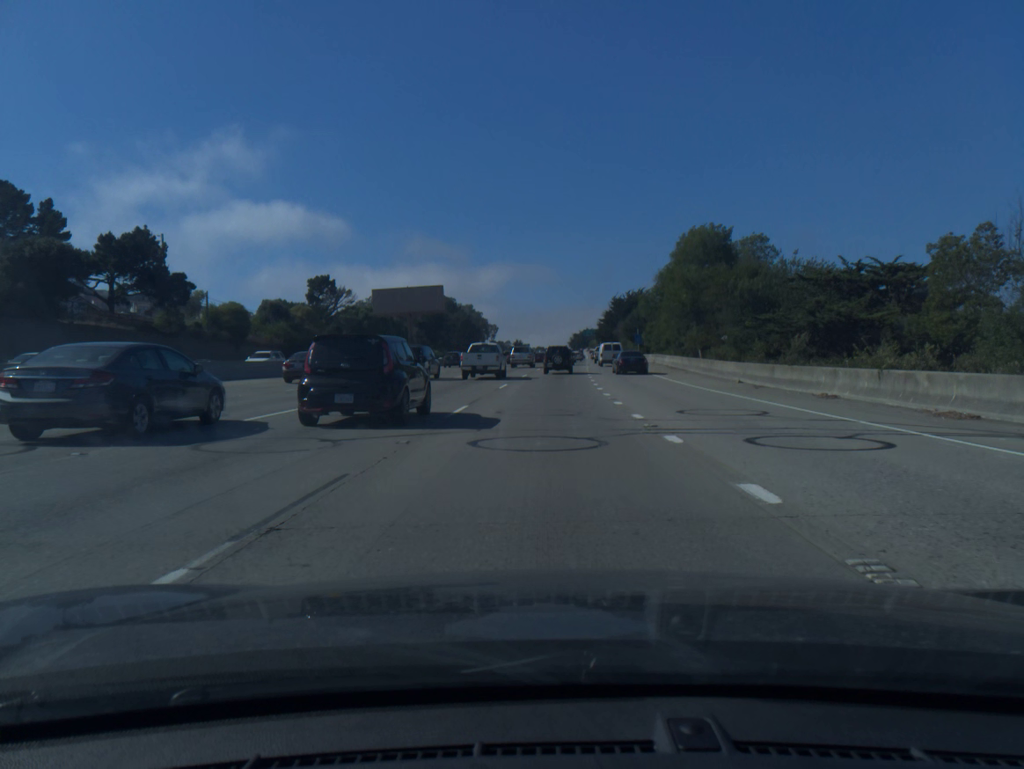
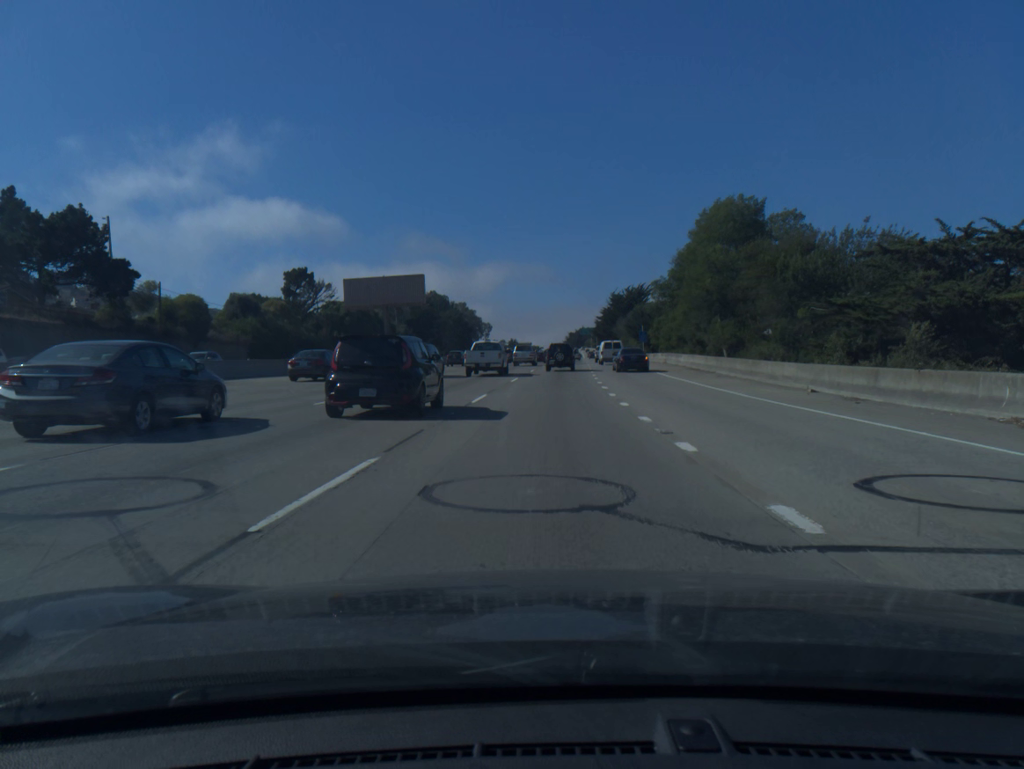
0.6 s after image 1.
(0.0, +10.1) m; 0°
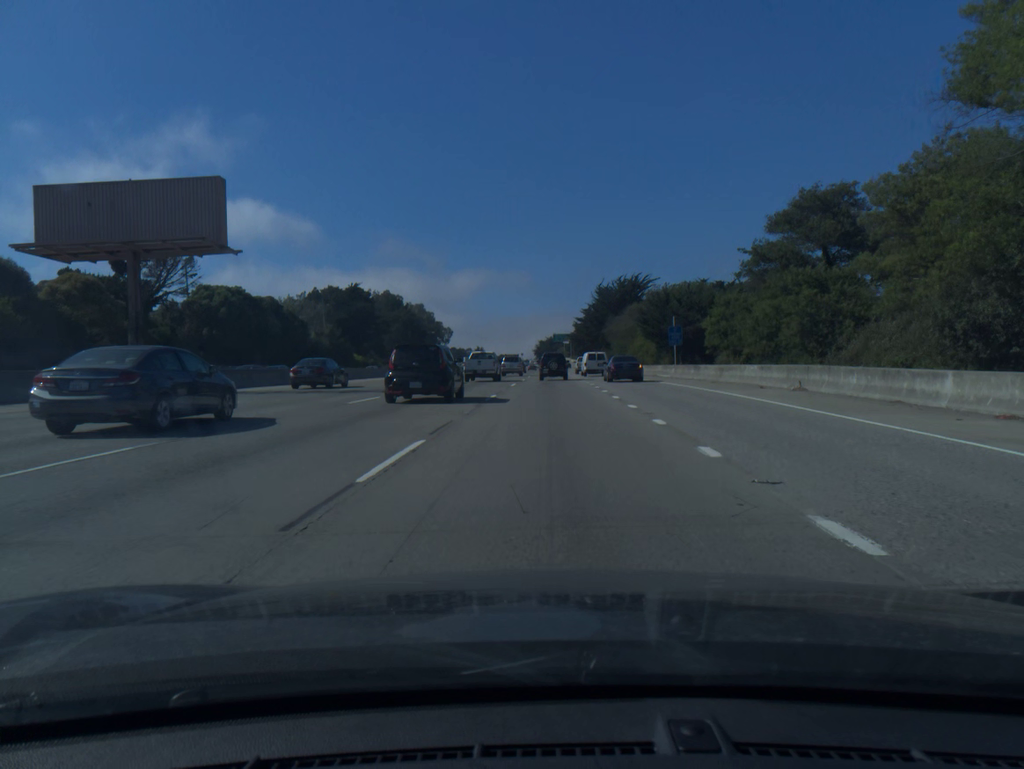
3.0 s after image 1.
(+0.7, +41.5) m; +2°
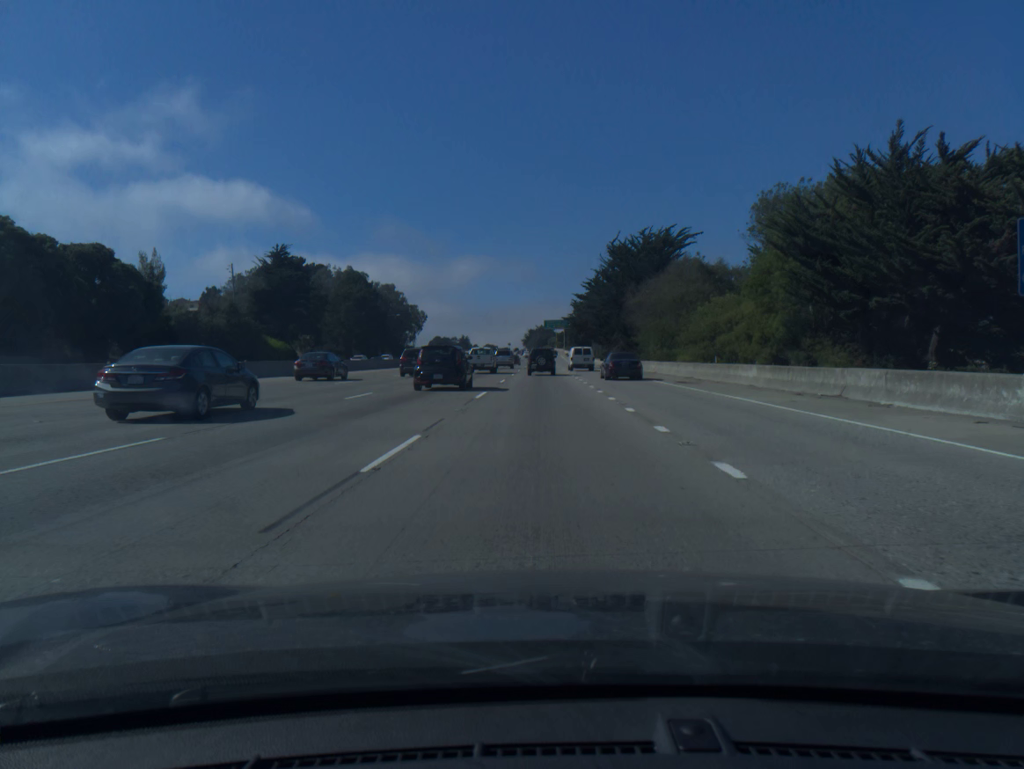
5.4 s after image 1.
(+0.5, +42.8) m; +1°
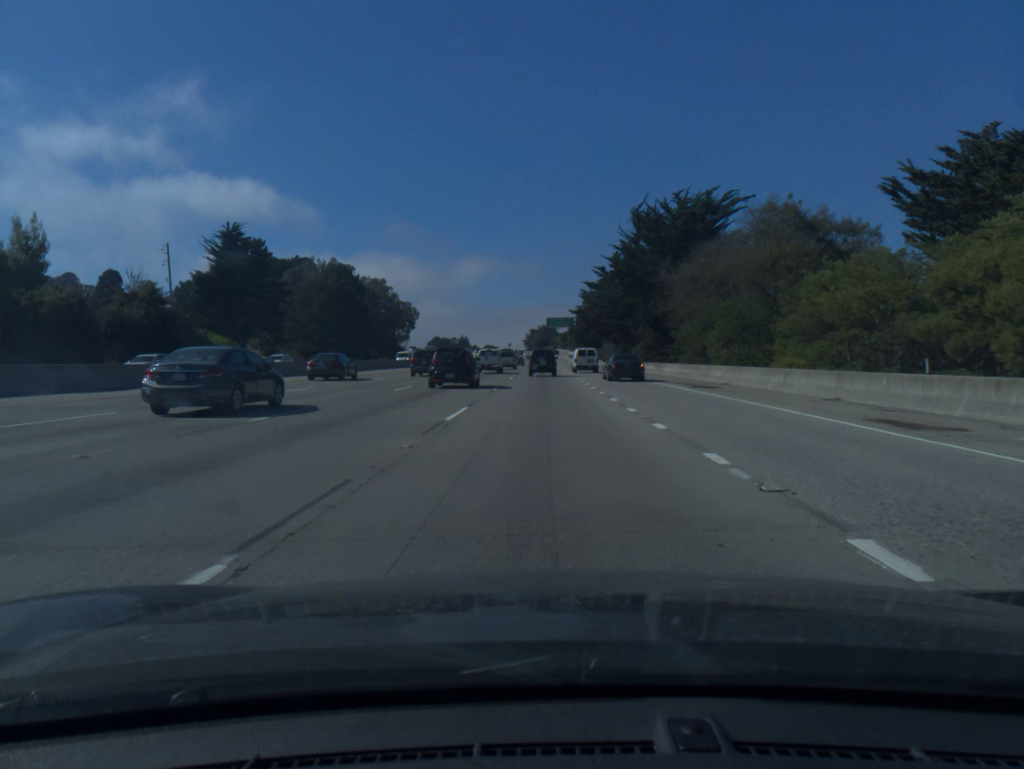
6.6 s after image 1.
(0.0, +22.0) m; 0°
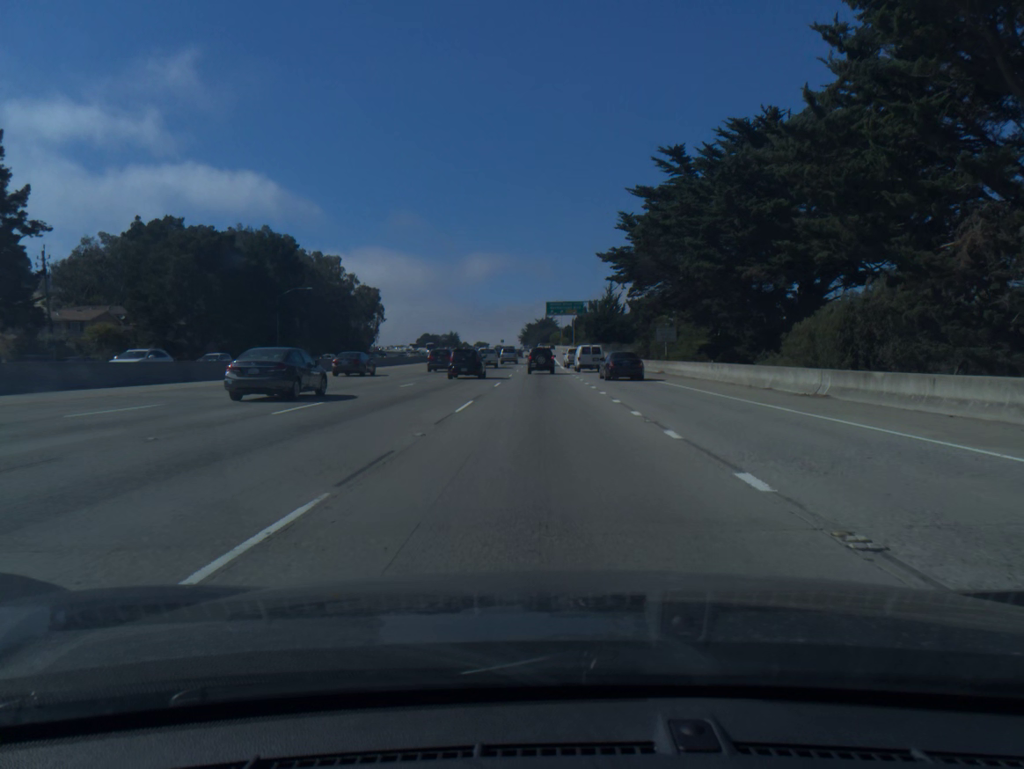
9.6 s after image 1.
(+0.2, +56.5) m; 0°
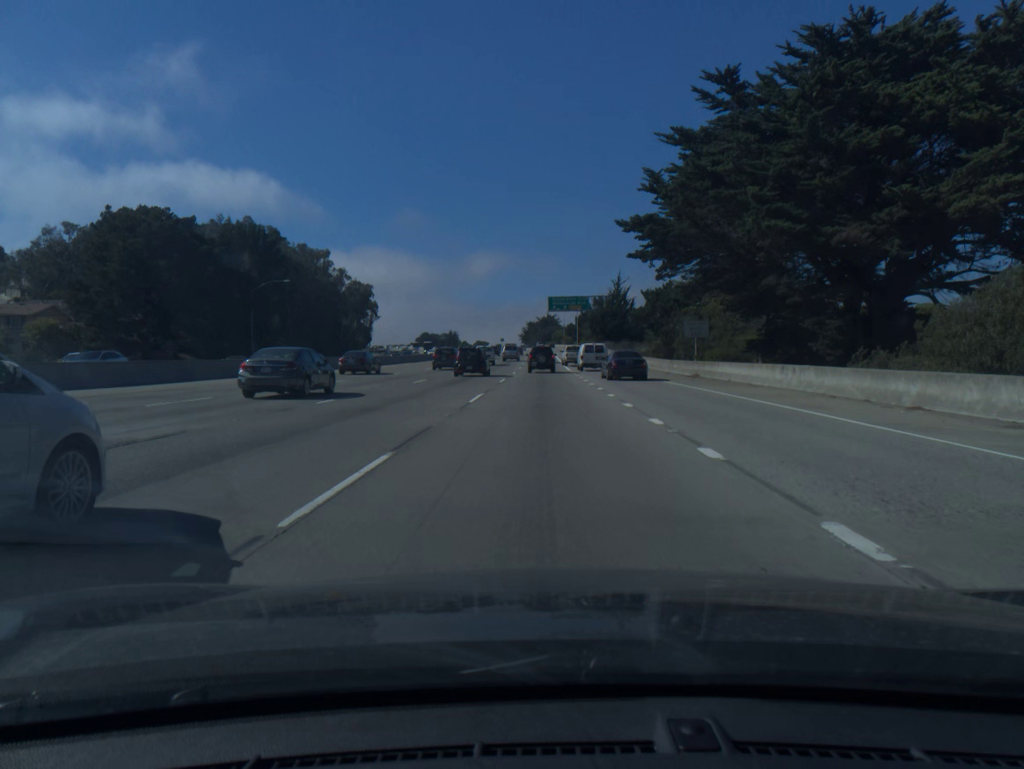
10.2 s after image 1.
(0.0, +11.6) m; 0°
